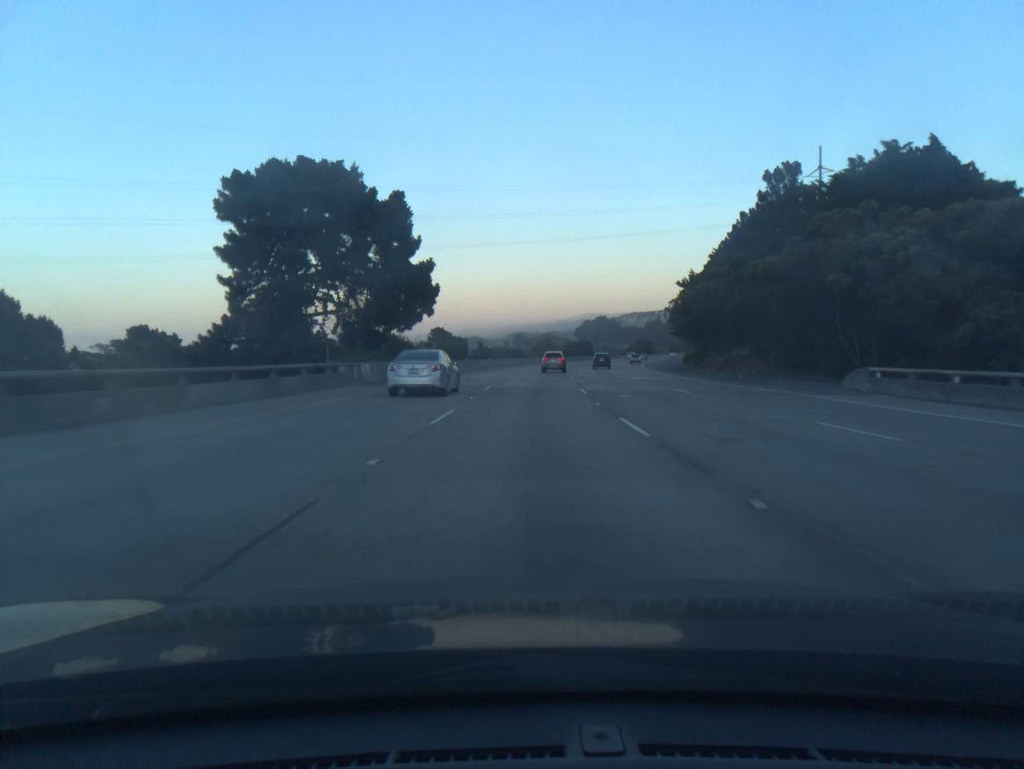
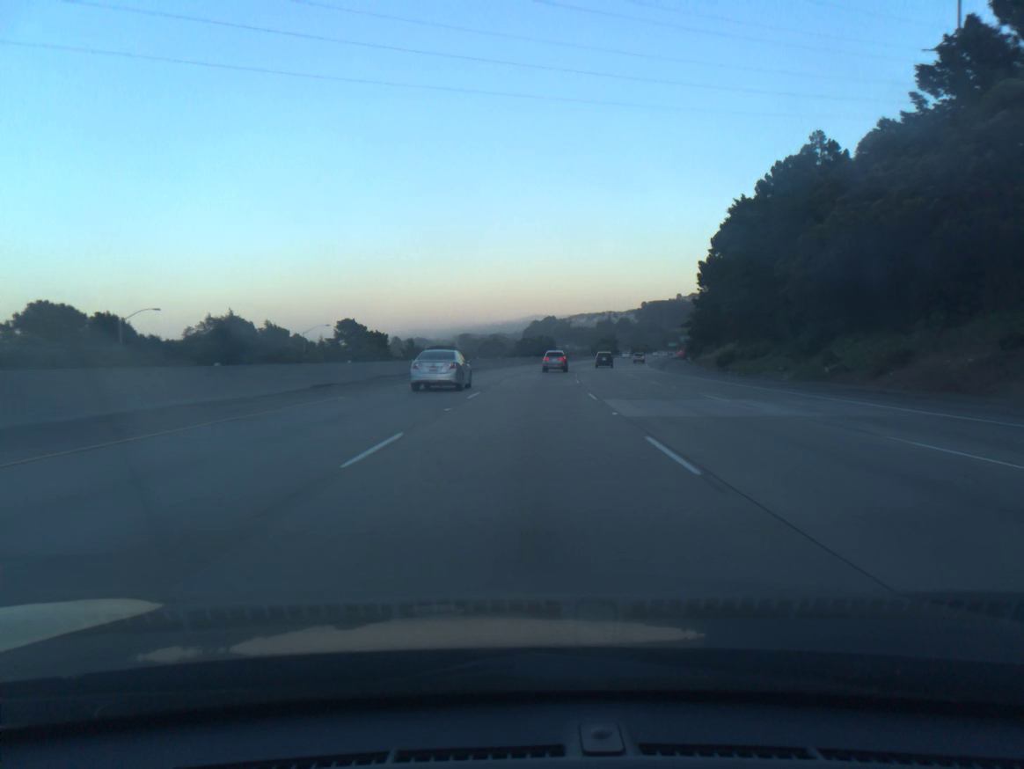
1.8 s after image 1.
(+1.8, +53.8) m; +4°
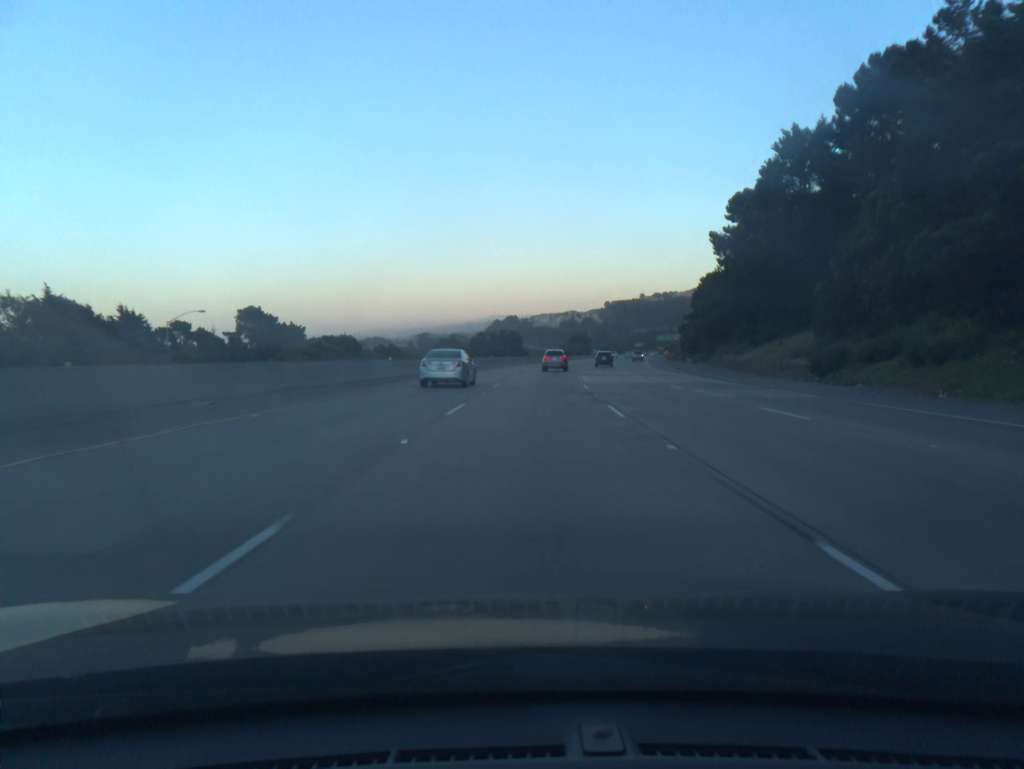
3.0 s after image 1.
(+0.8, +36.0) m; +3°
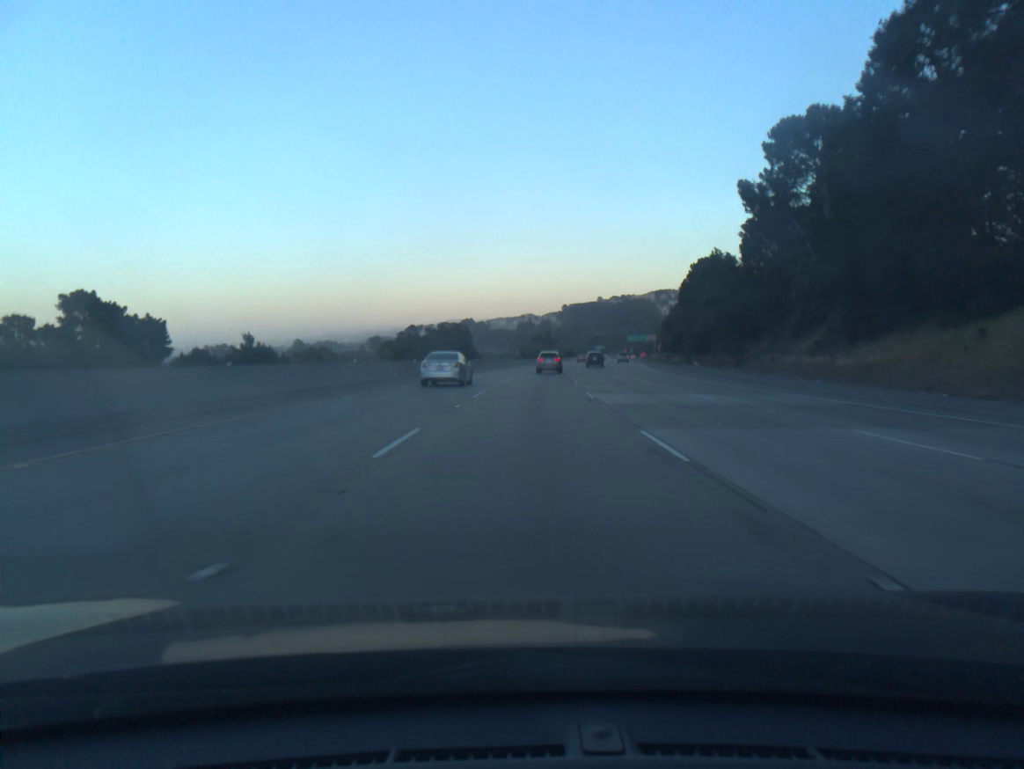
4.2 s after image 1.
(+1.0, +35.9) m; +3°
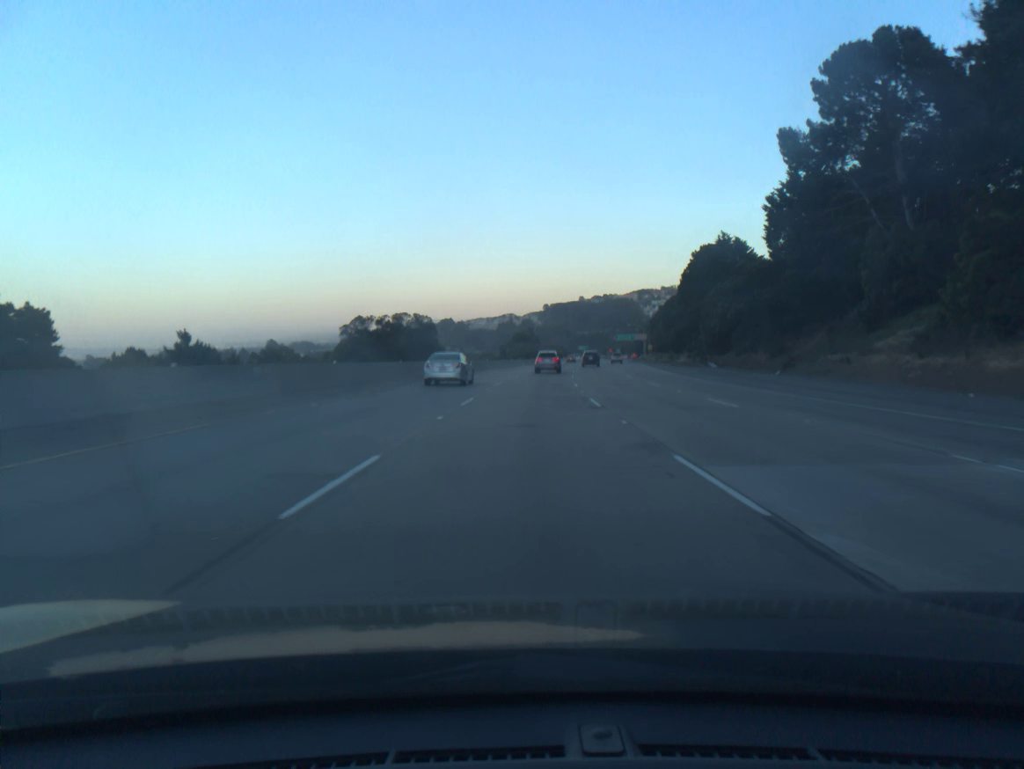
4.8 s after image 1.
(+0.2, +17.9) m; +1°
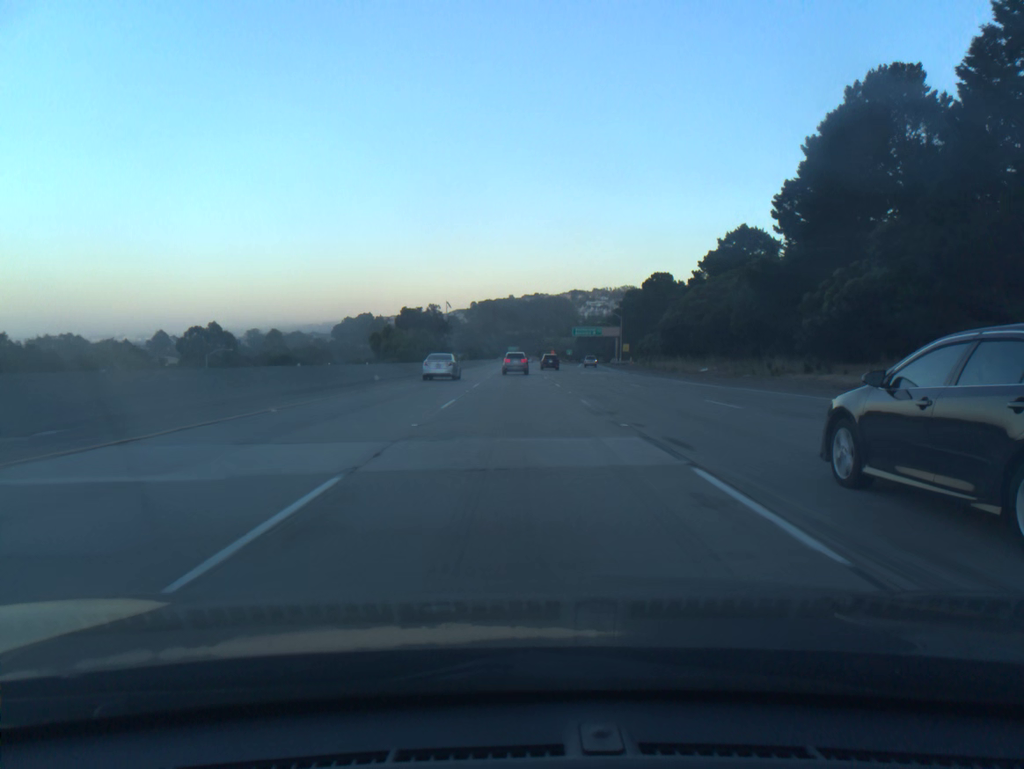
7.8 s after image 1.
(+4.7, +89.4) m; +5°
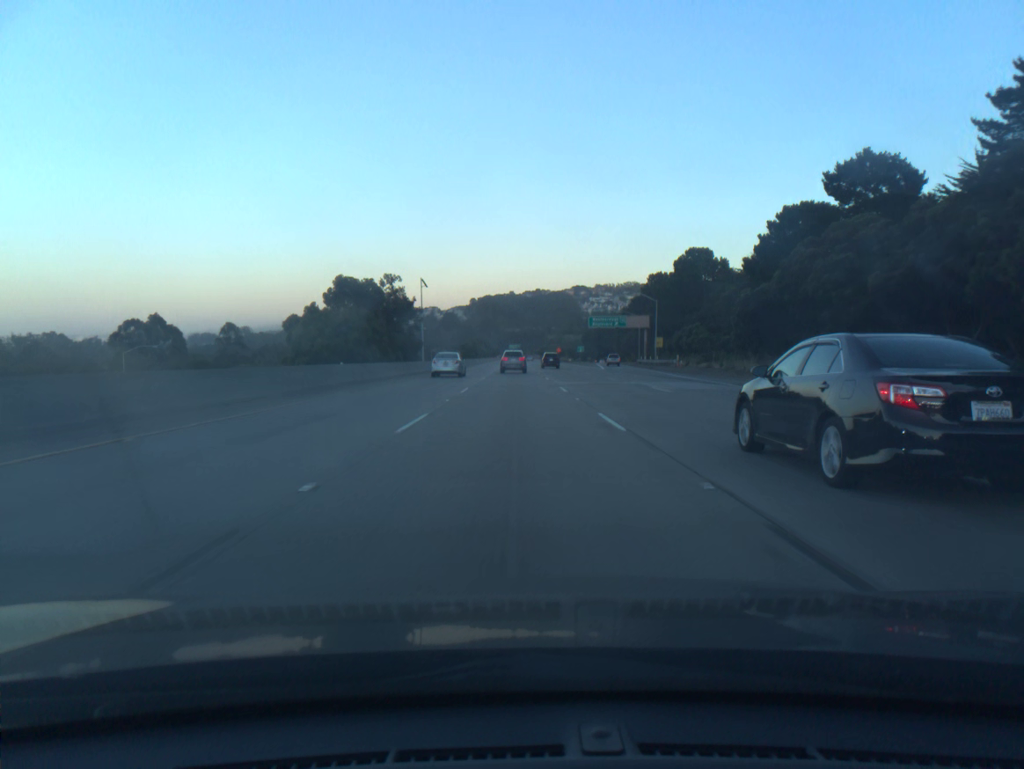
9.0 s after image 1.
(0.0, +35.6) m; 0°
